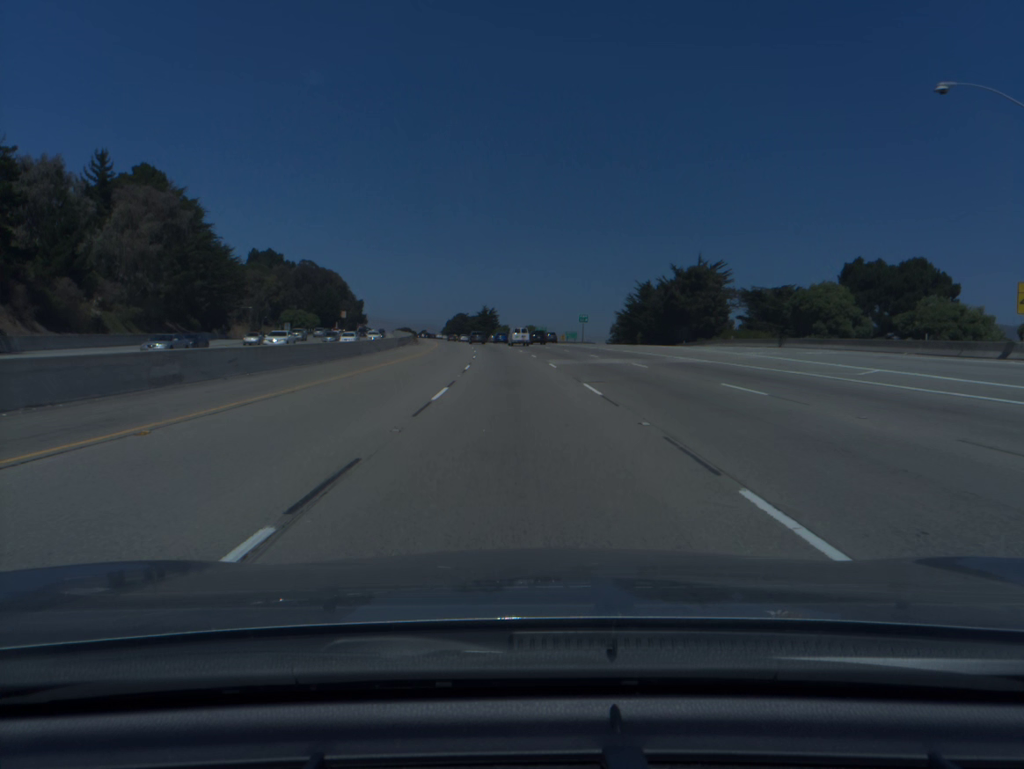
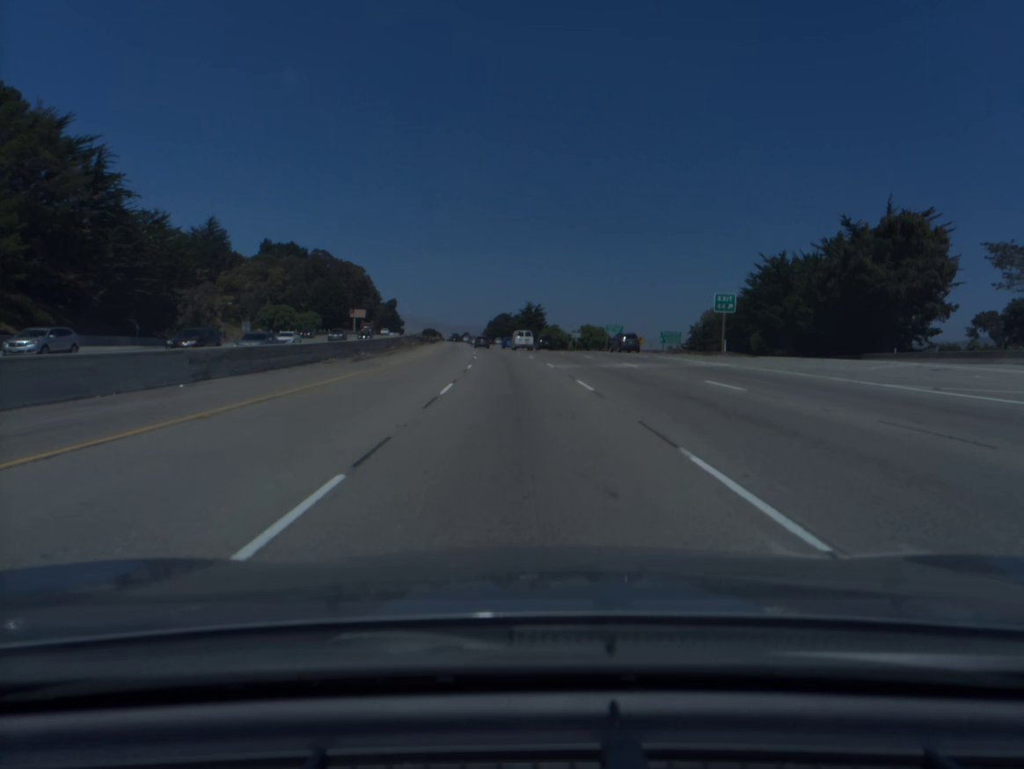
(-1.7, +56.4) m; -3°
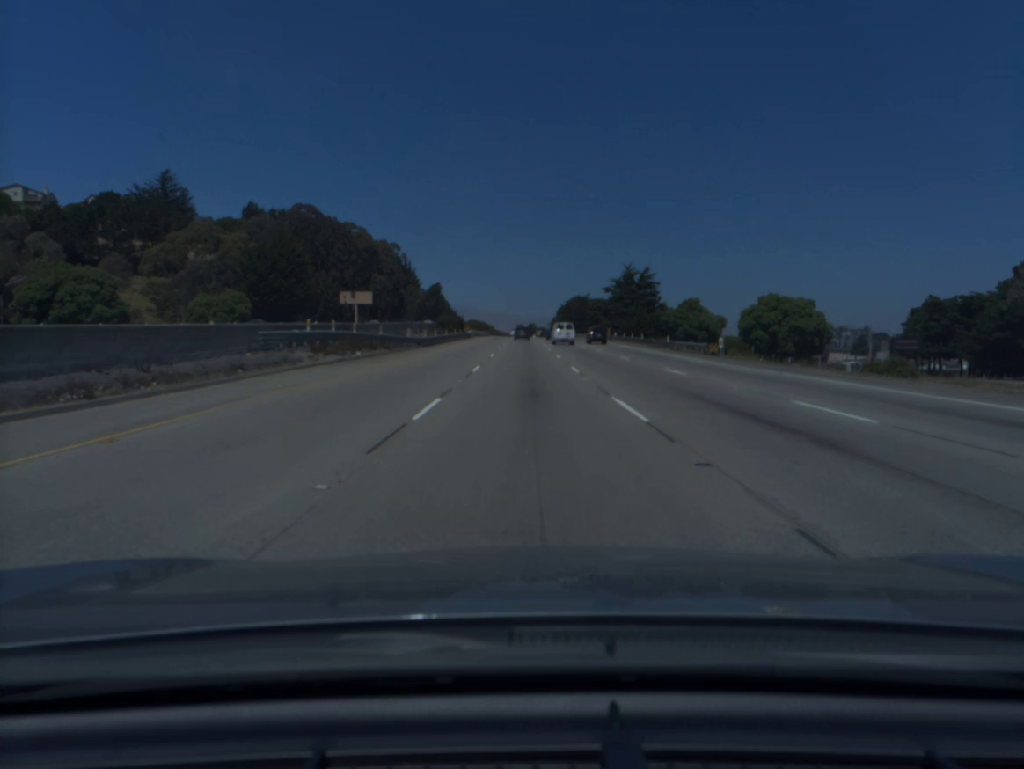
(-4.6, +94.0) m; -5°
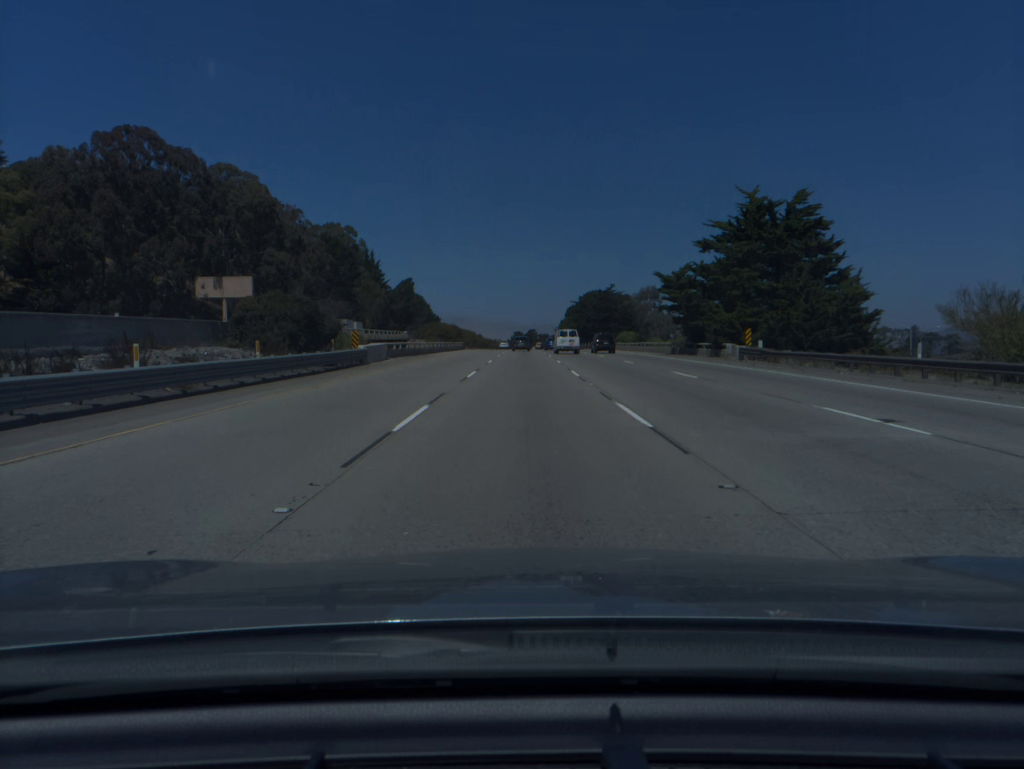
(-0.2, +74.1) m; 0°
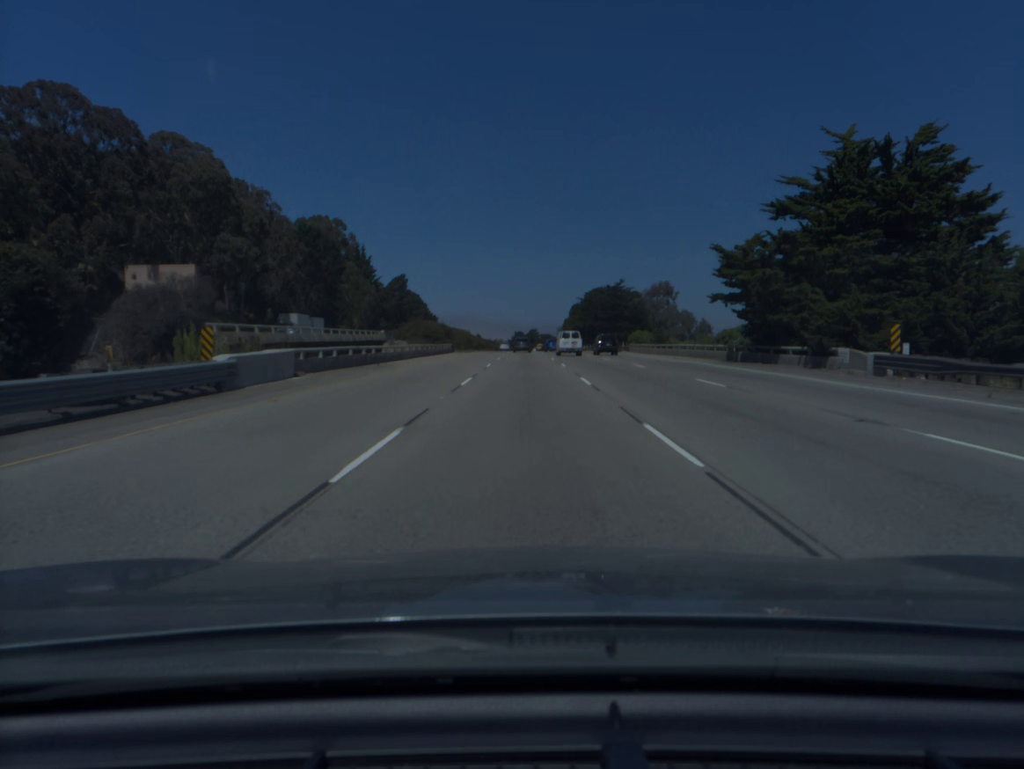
(0.0, +18.3) m; 0°
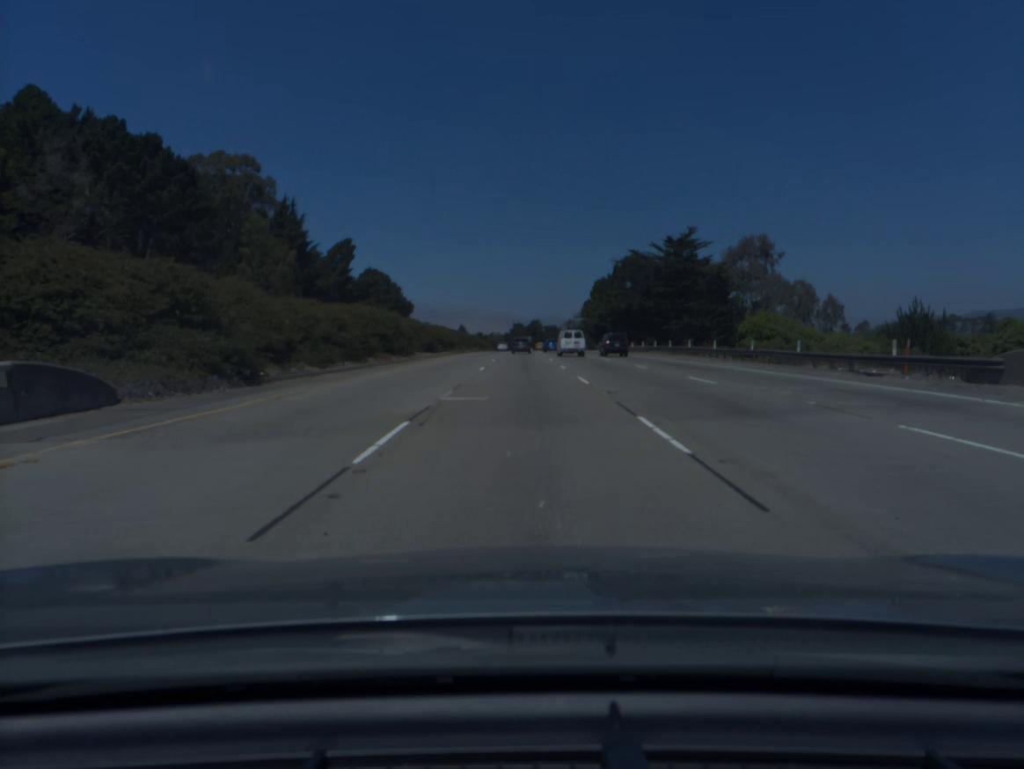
(+0.1, +72.7) m; 0°
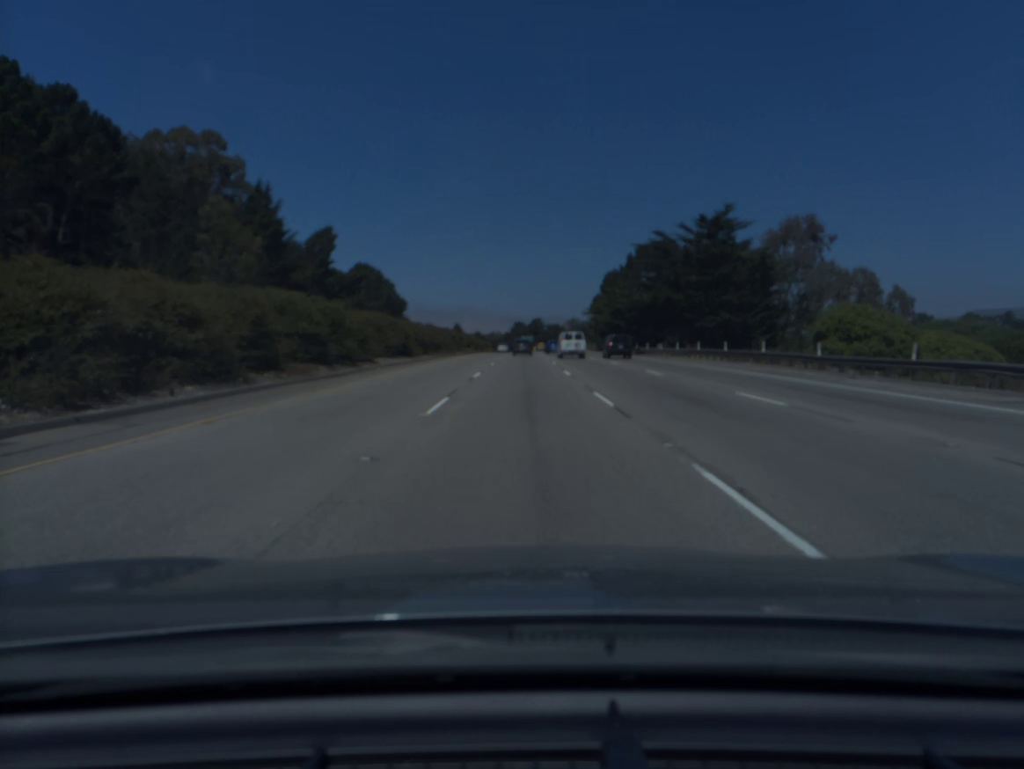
(0.0, +18.1) m; 0°
